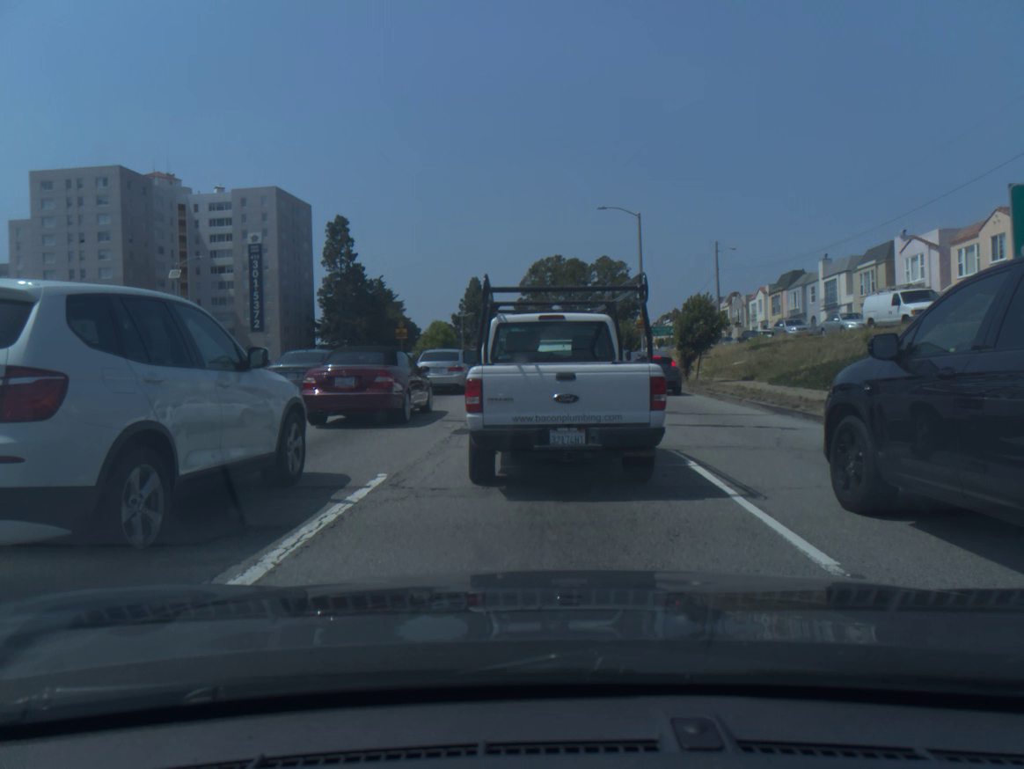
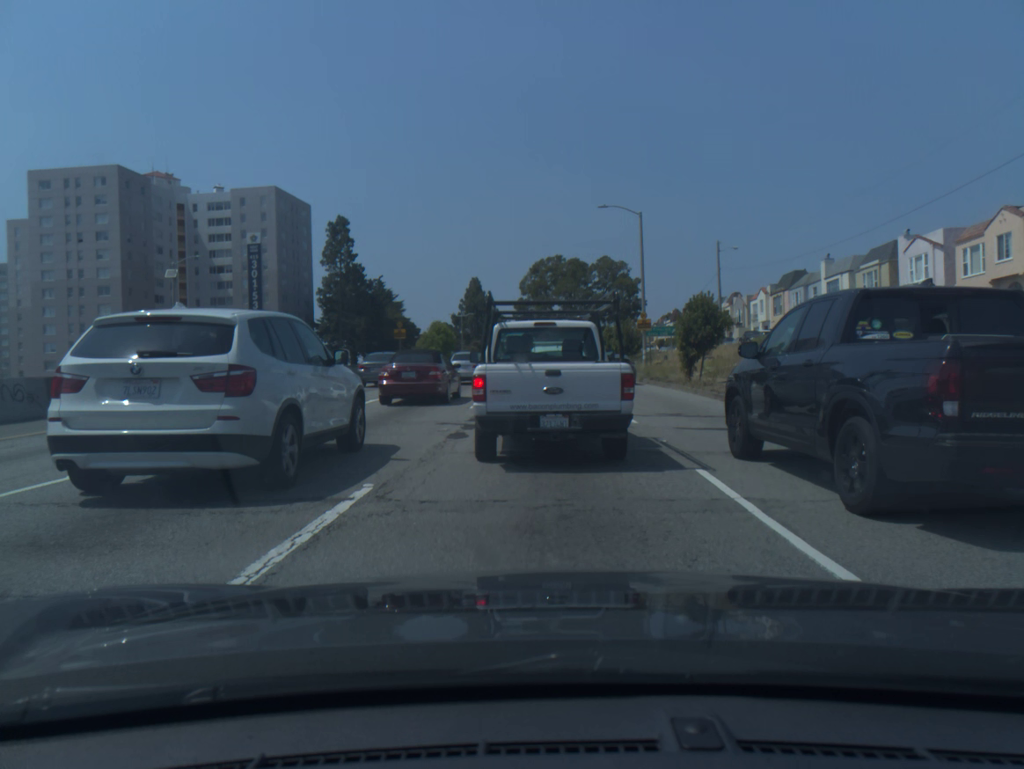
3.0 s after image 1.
(0.0, +0.5) m; 0°
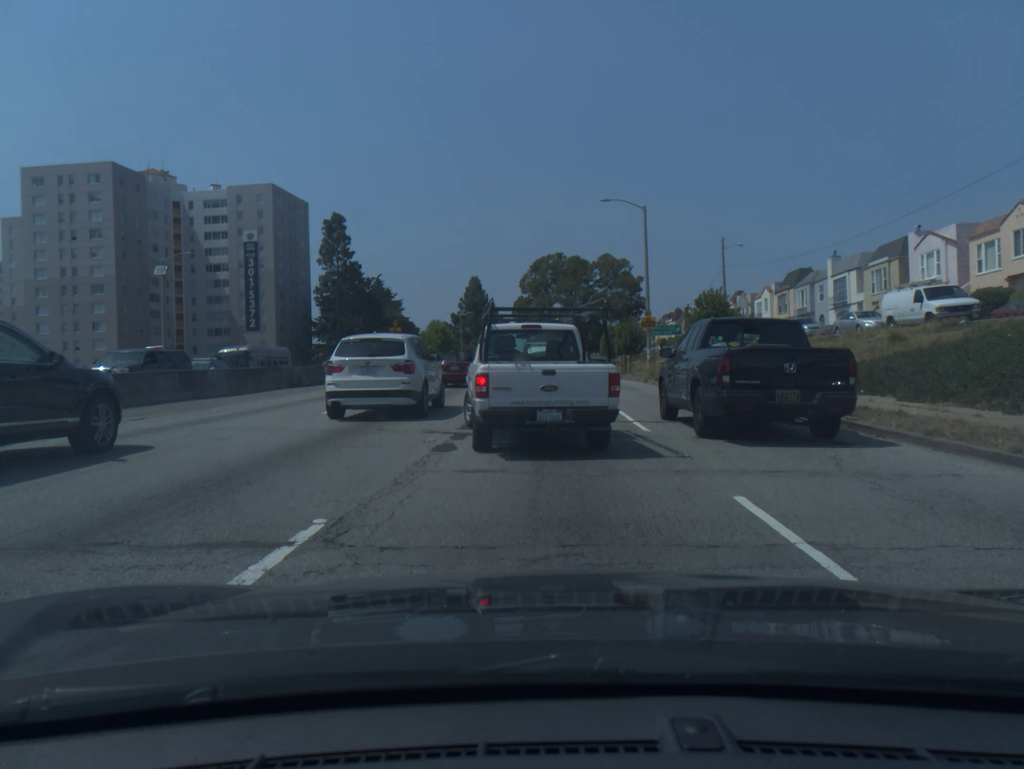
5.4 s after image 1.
(0.0, +1.5) m; 0°
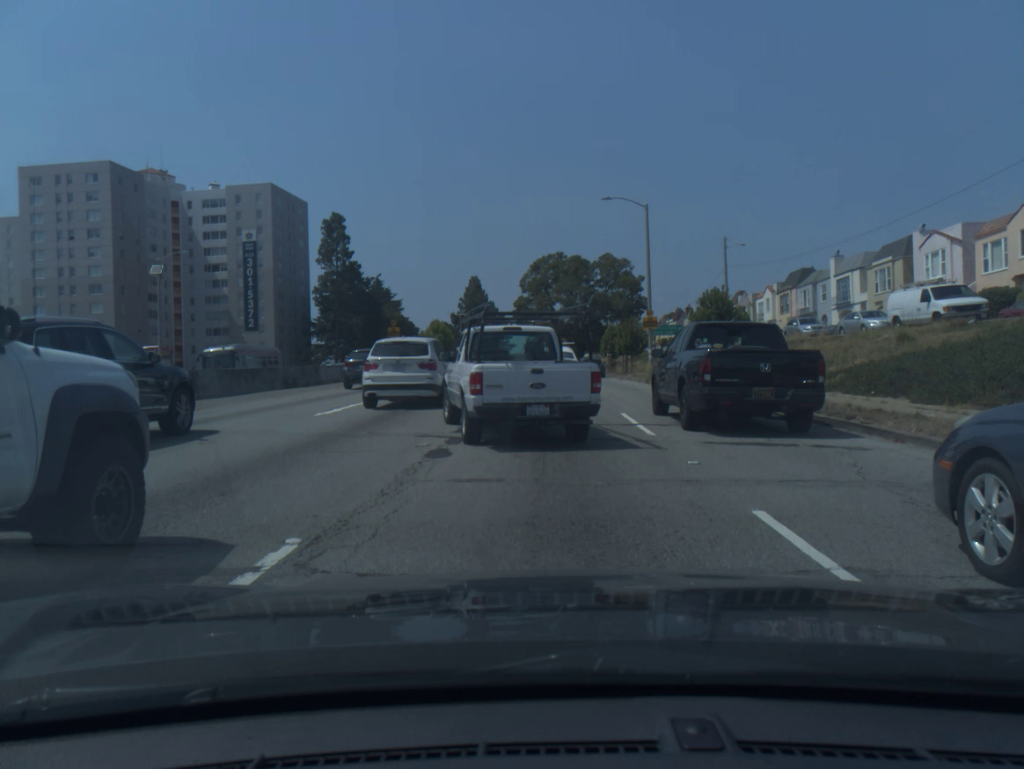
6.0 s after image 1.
(0.0, +0.6) m; 0°
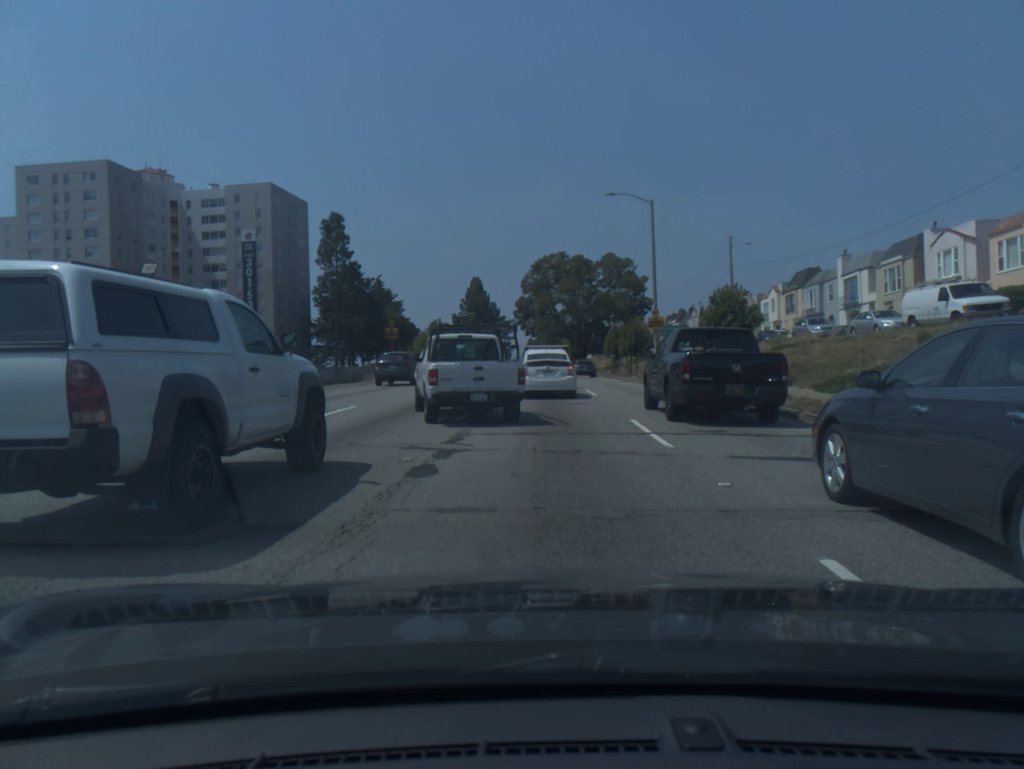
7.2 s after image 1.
(0.0, +1.4) m; 0°
